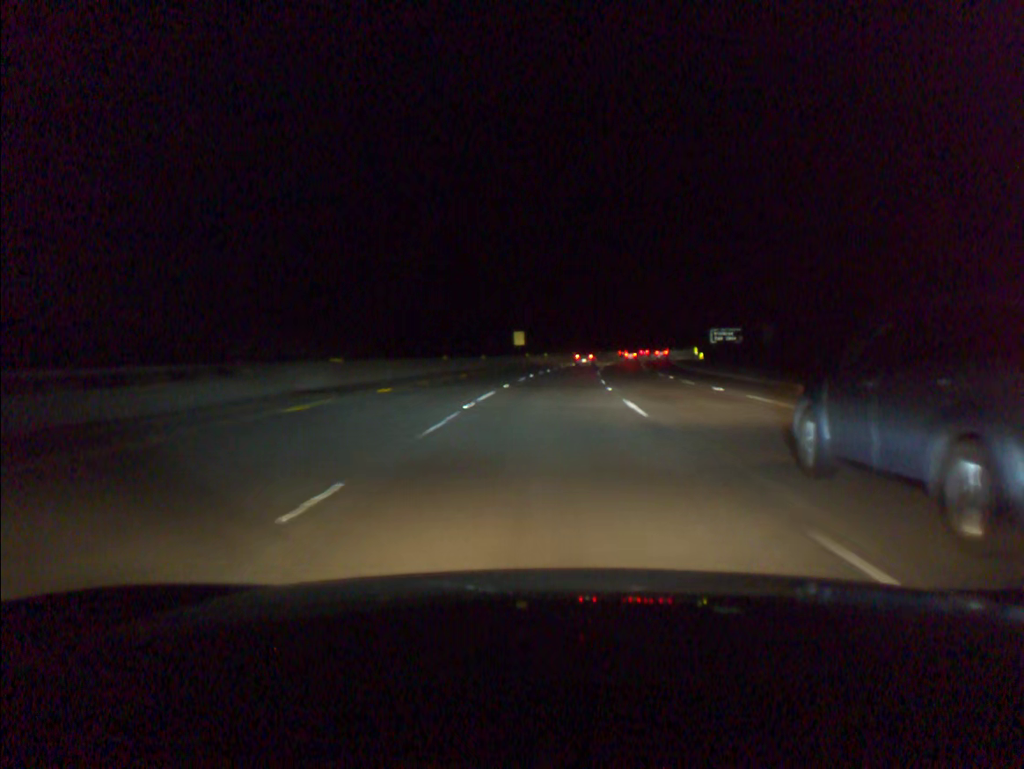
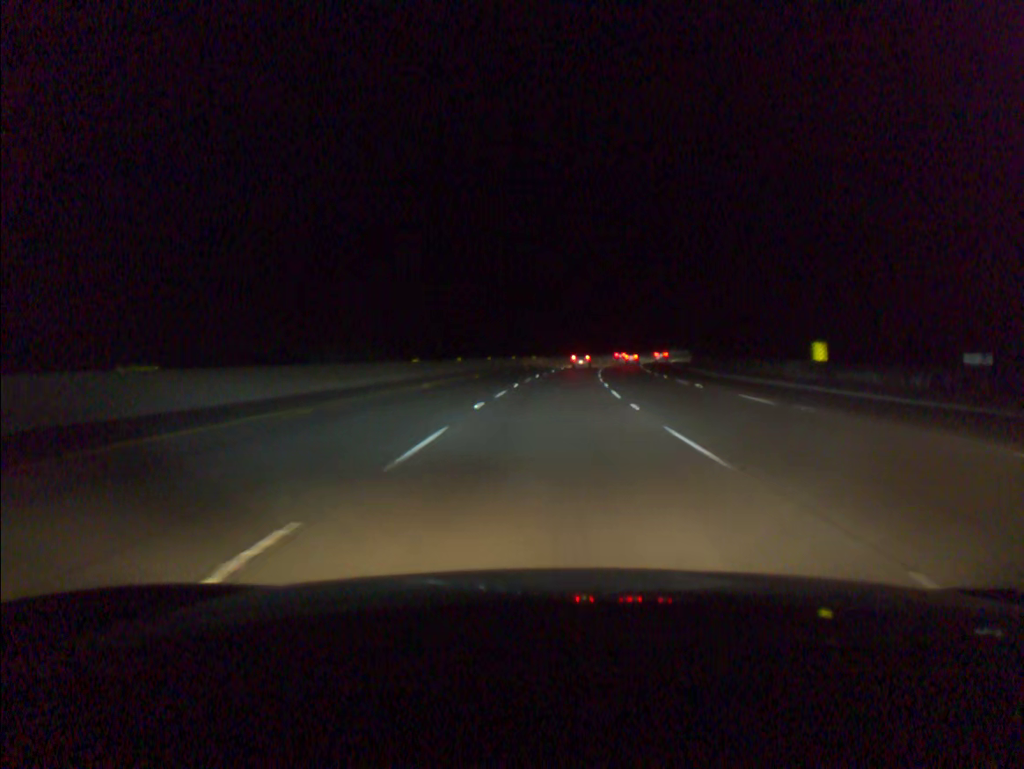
(+6.8, +97.0) m; +8°
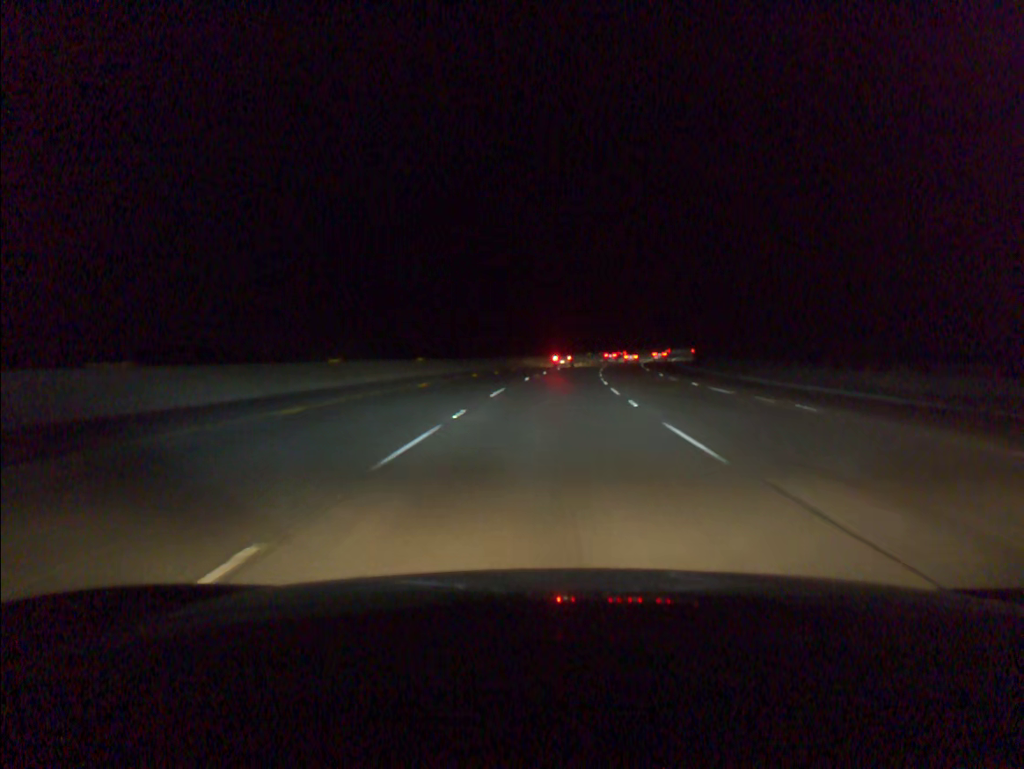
(+2.4, +58.1) m; +5°
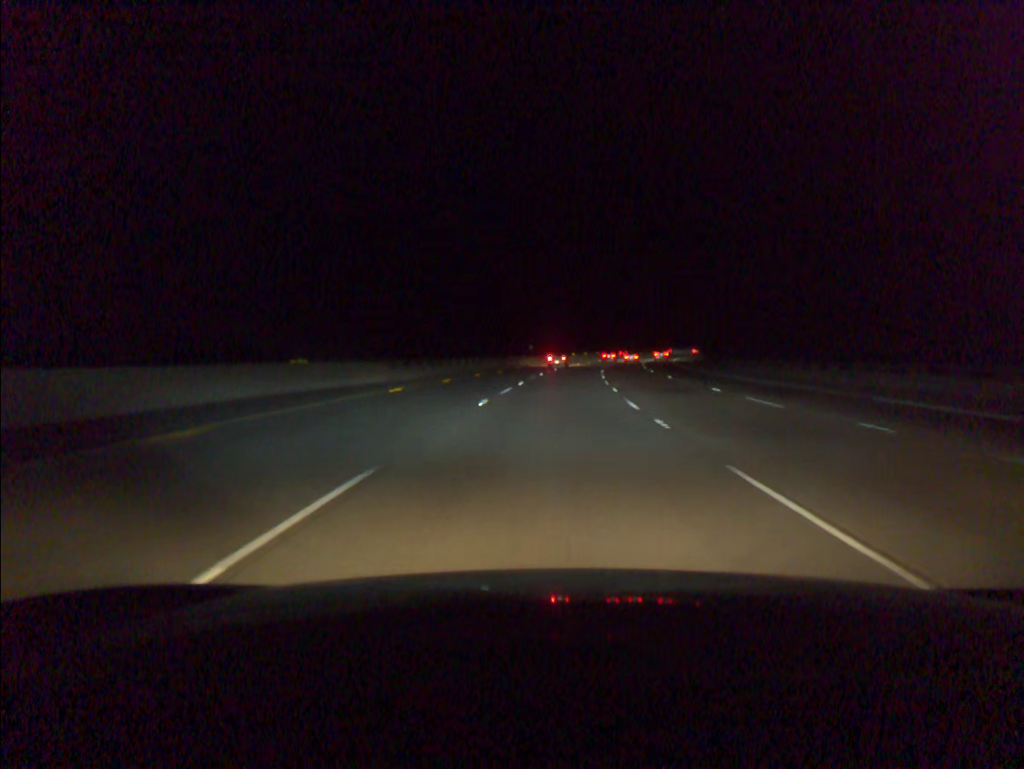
(+0.3, +19.3) m; +2°
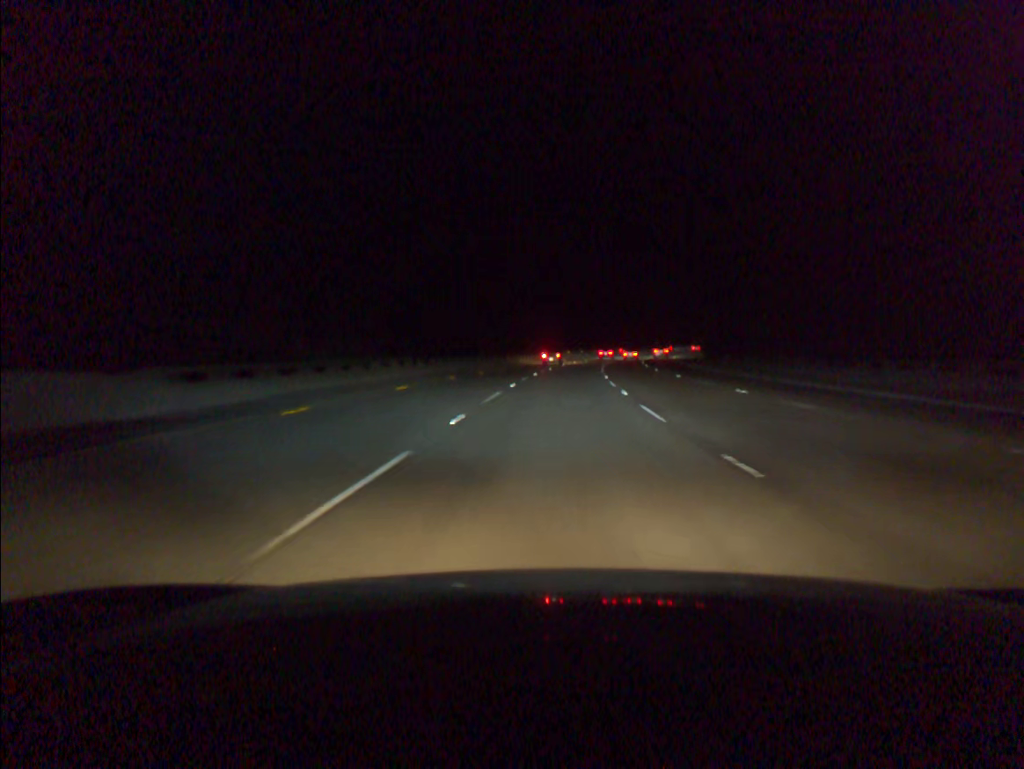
(+0.3, +19.3) m; +2°
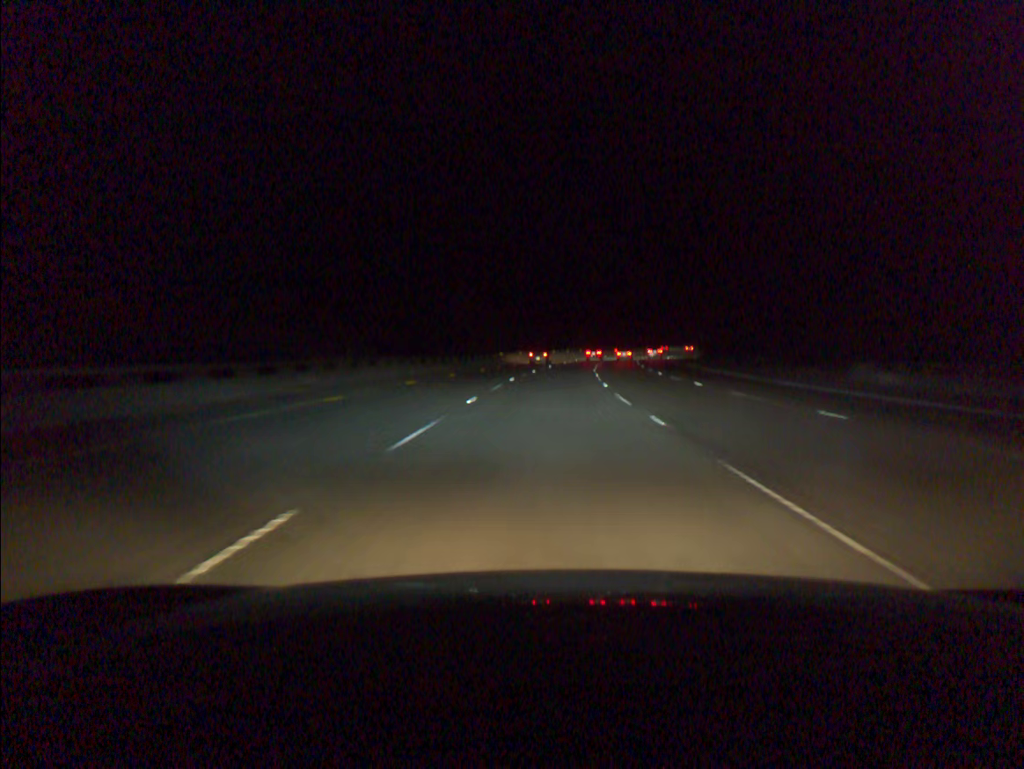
(+1.2, +38.5) m; +3°
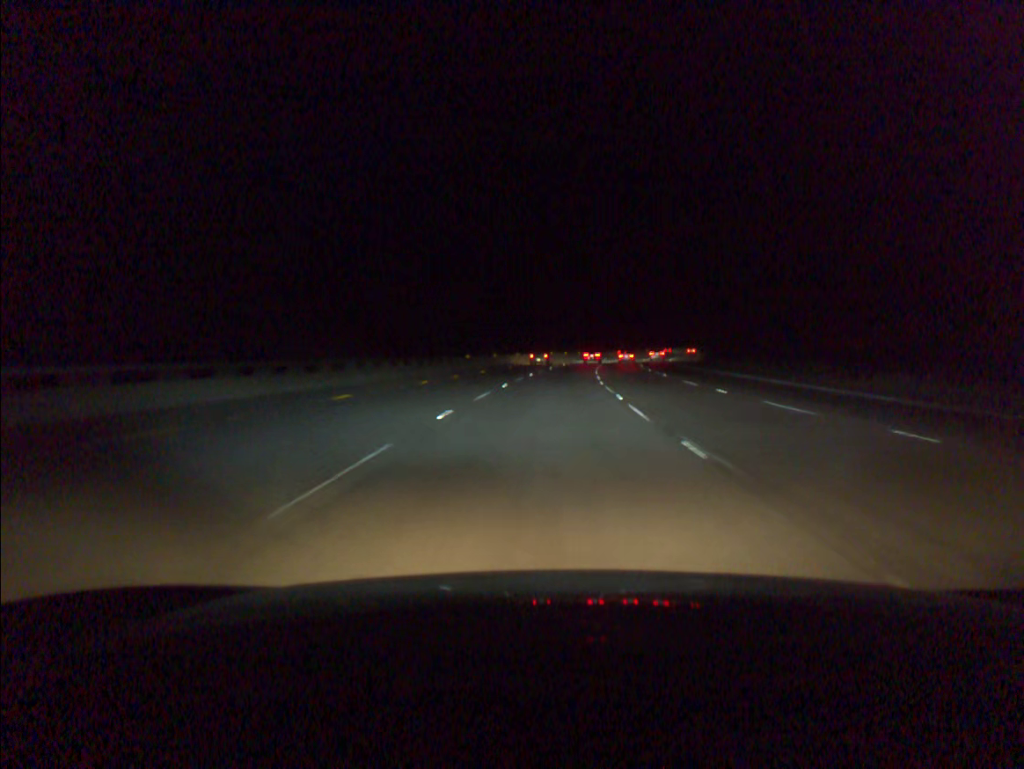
(+0.2, +19.0) m; +1°
